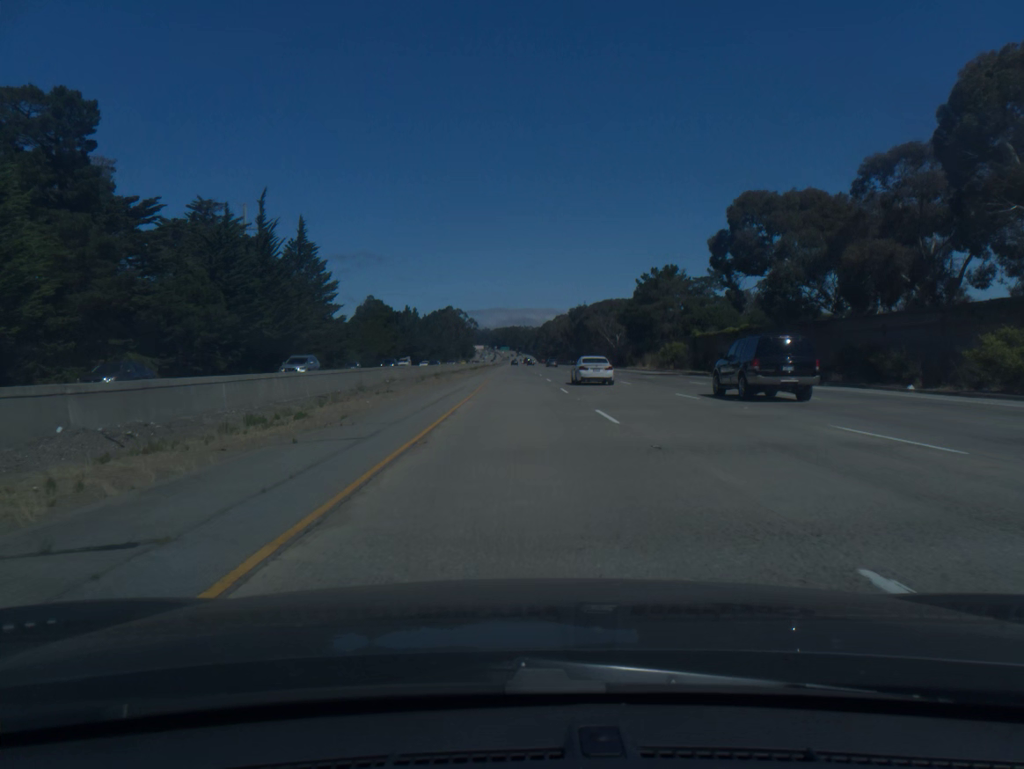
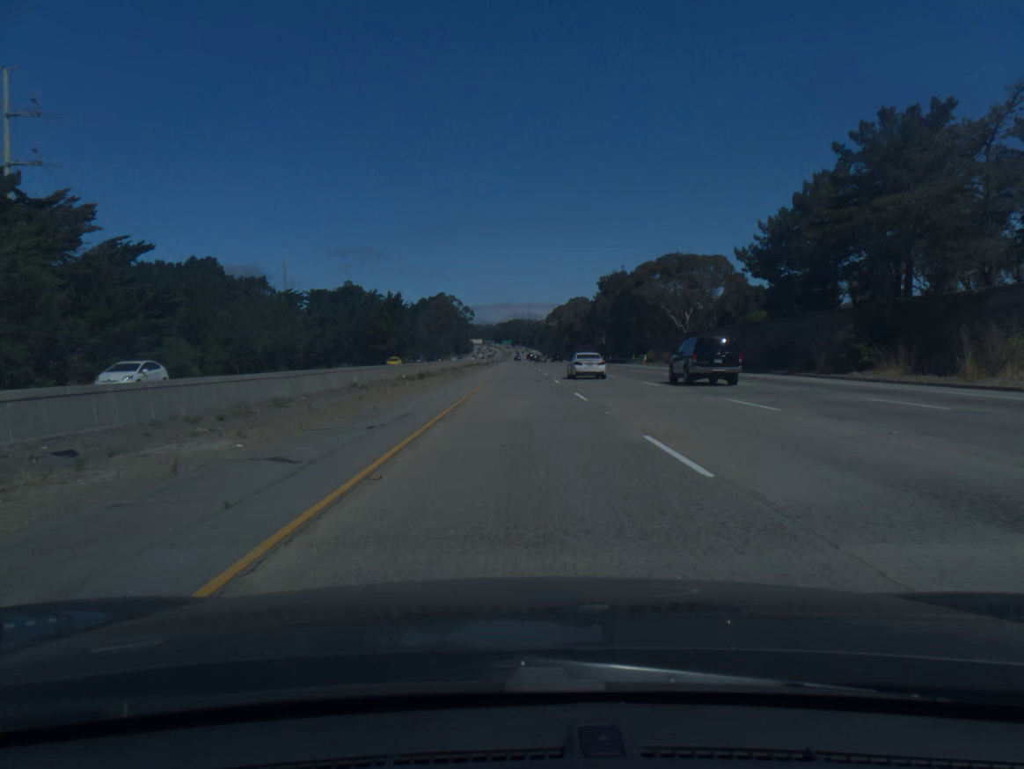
(-0.1, +80.6) m; 0°
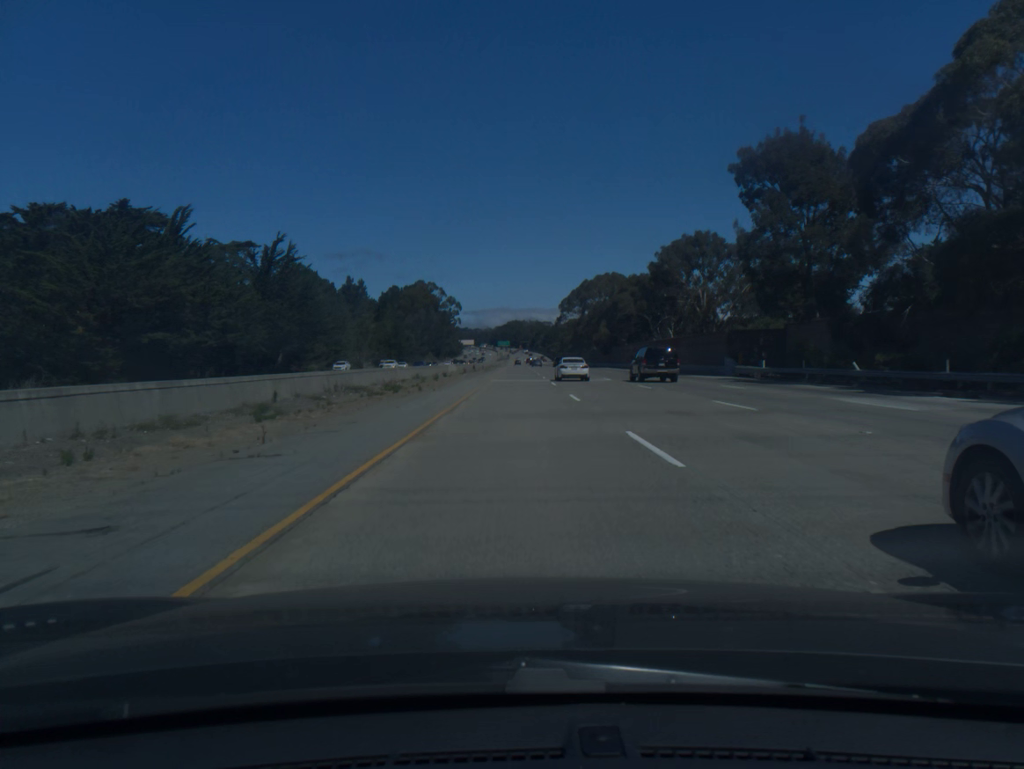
(+0.1, +101.1) m; 0°
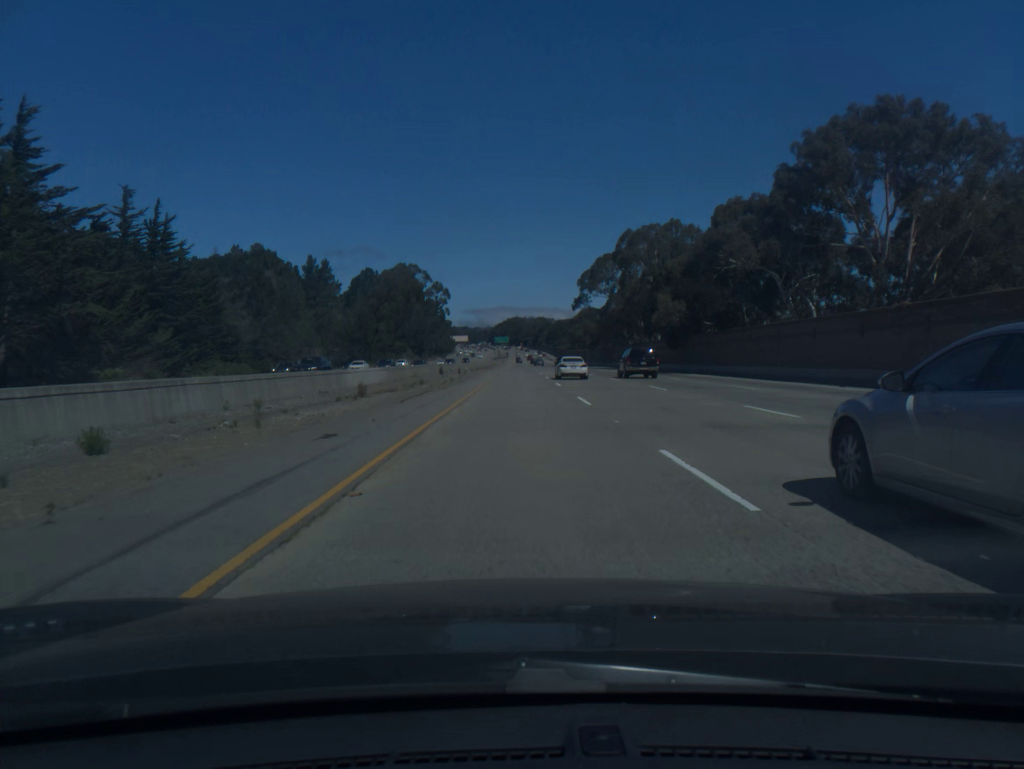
(-0.1, +60.8) m; 0°
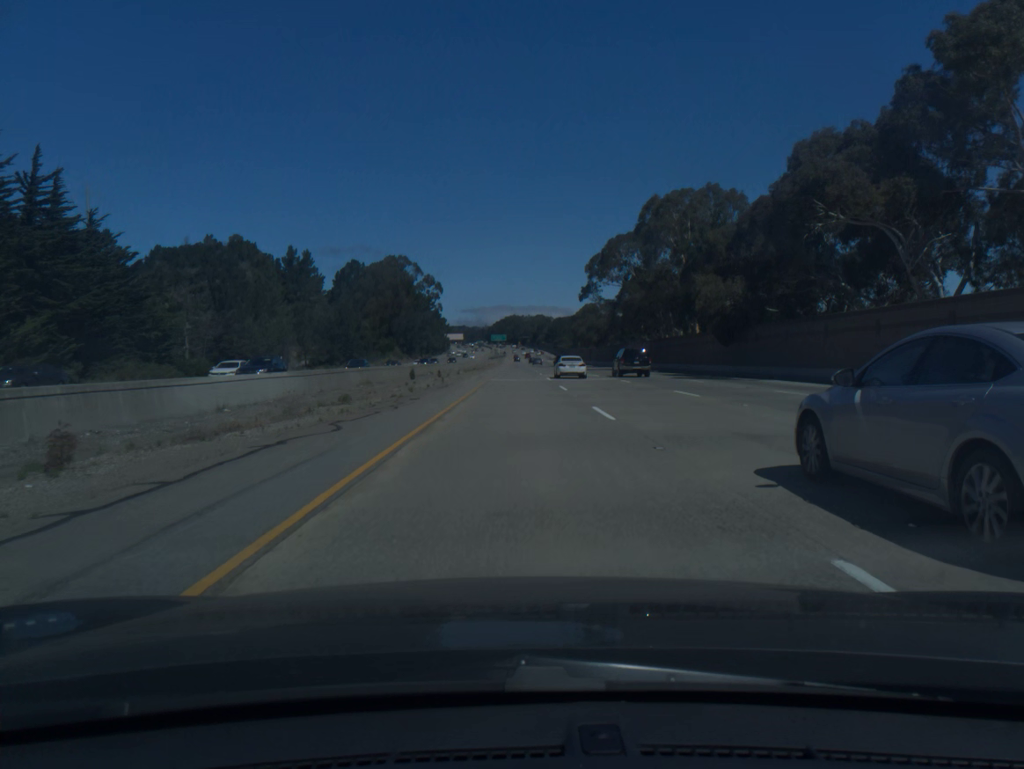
(0.0, +20.2) m; 0°
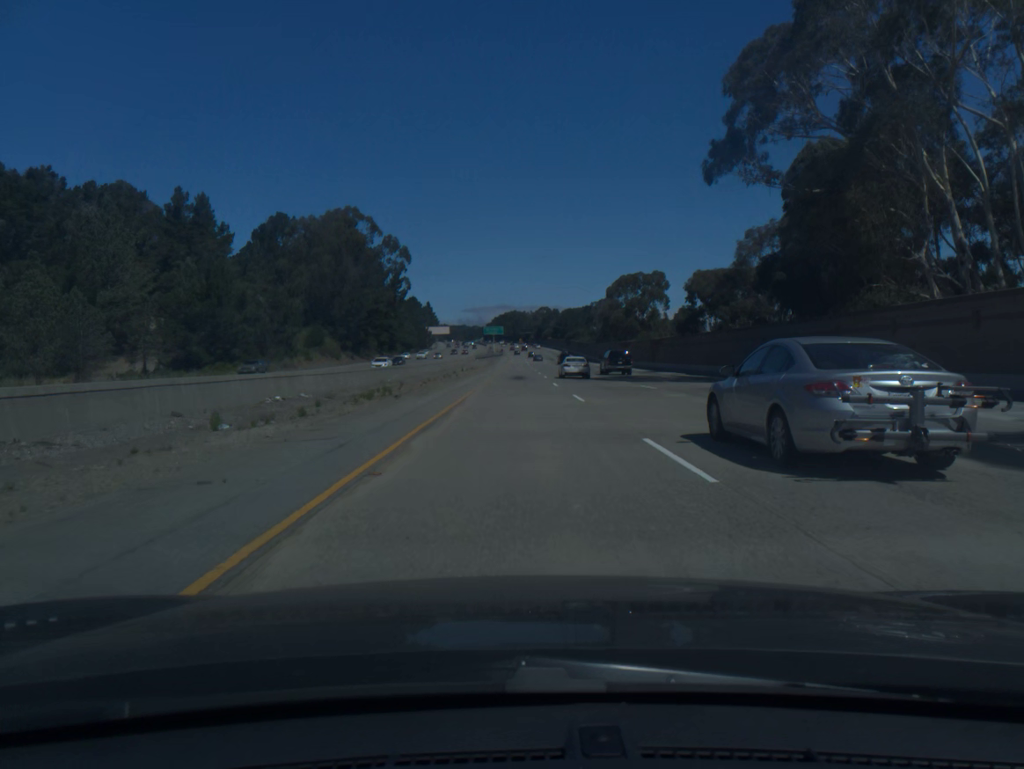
(0.0, +80.9) m; 0°
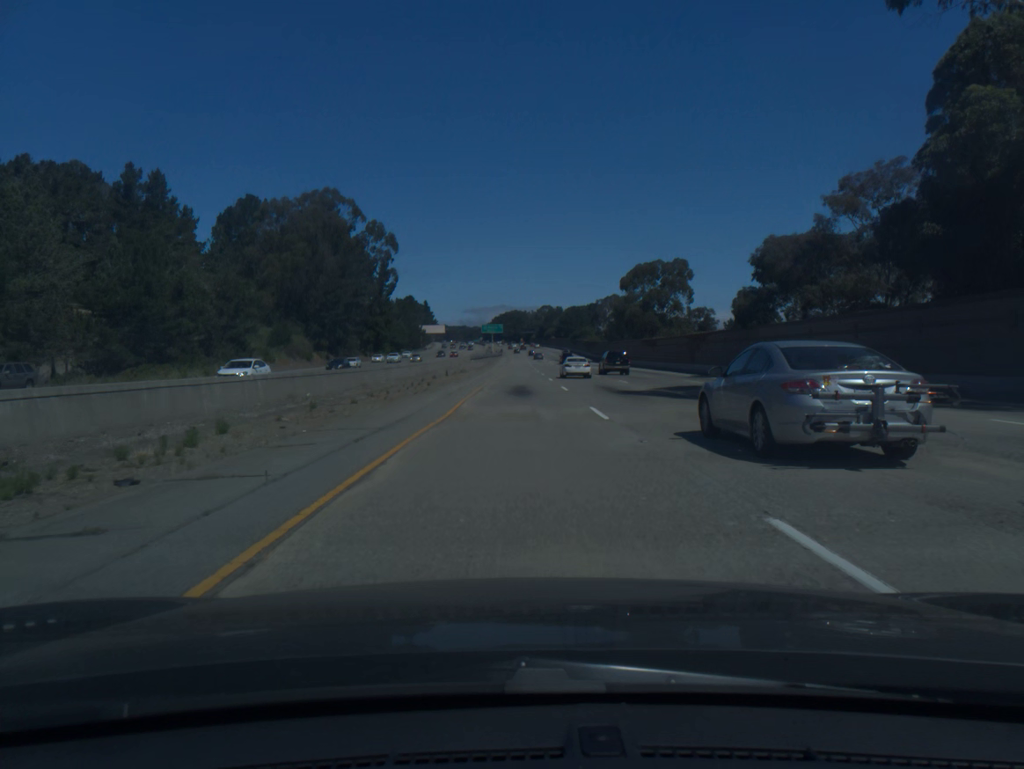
(0.0, +20.2) m; 0°
